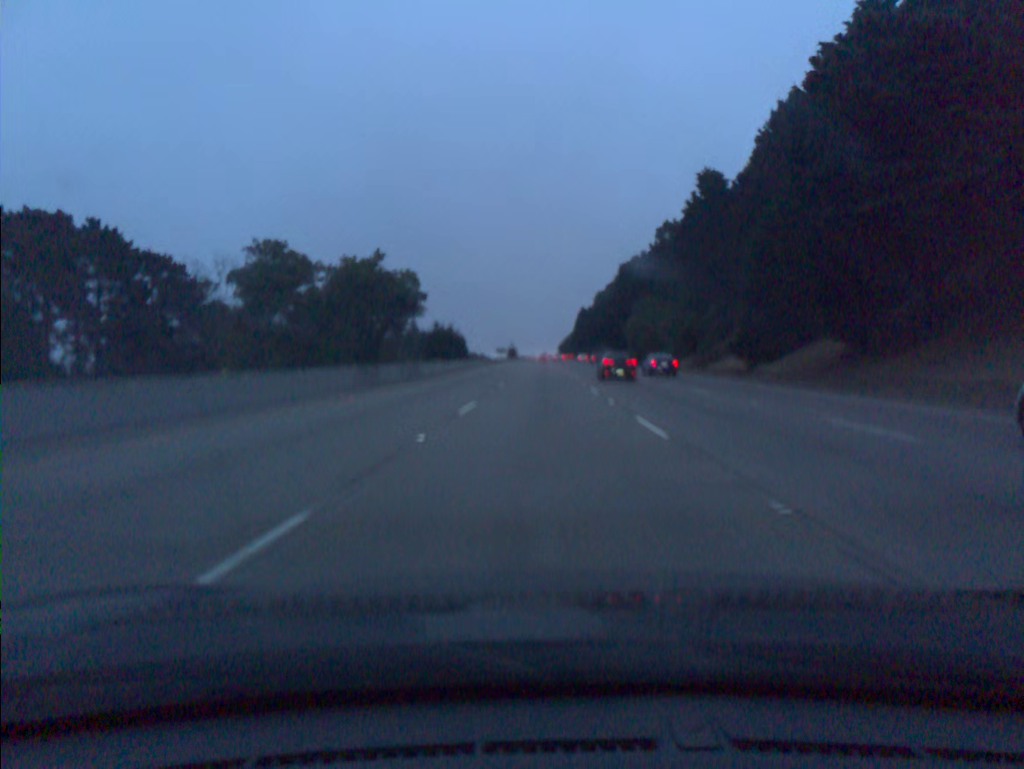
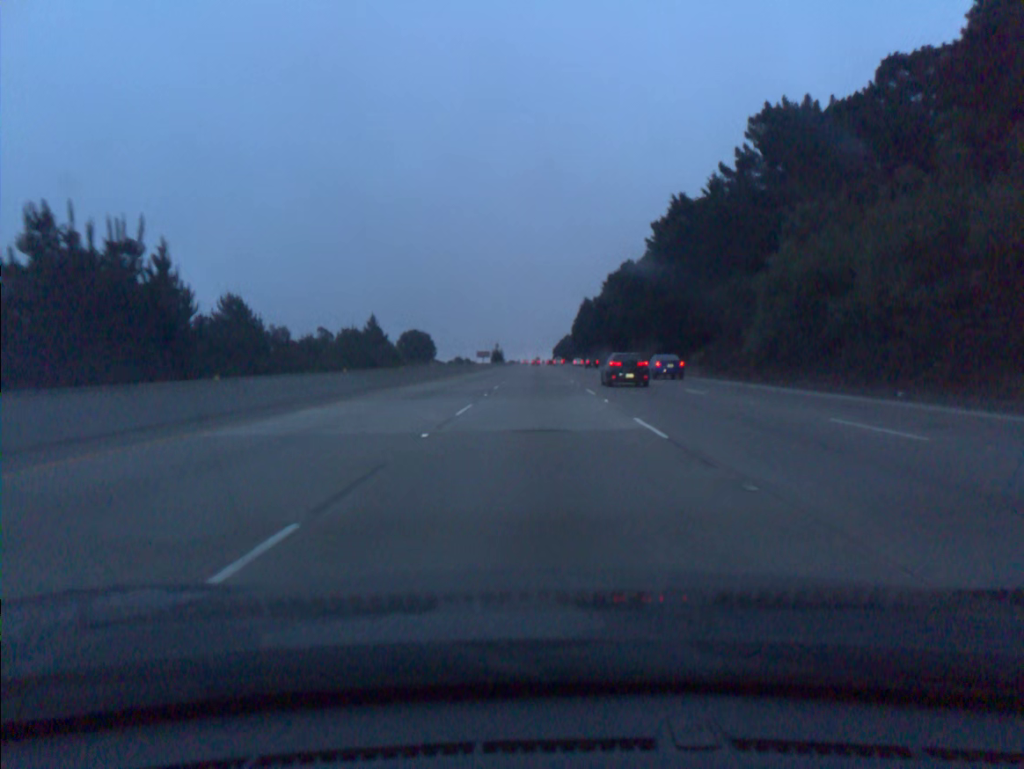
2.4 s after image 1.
(+0.3, +73.2) m; 0°
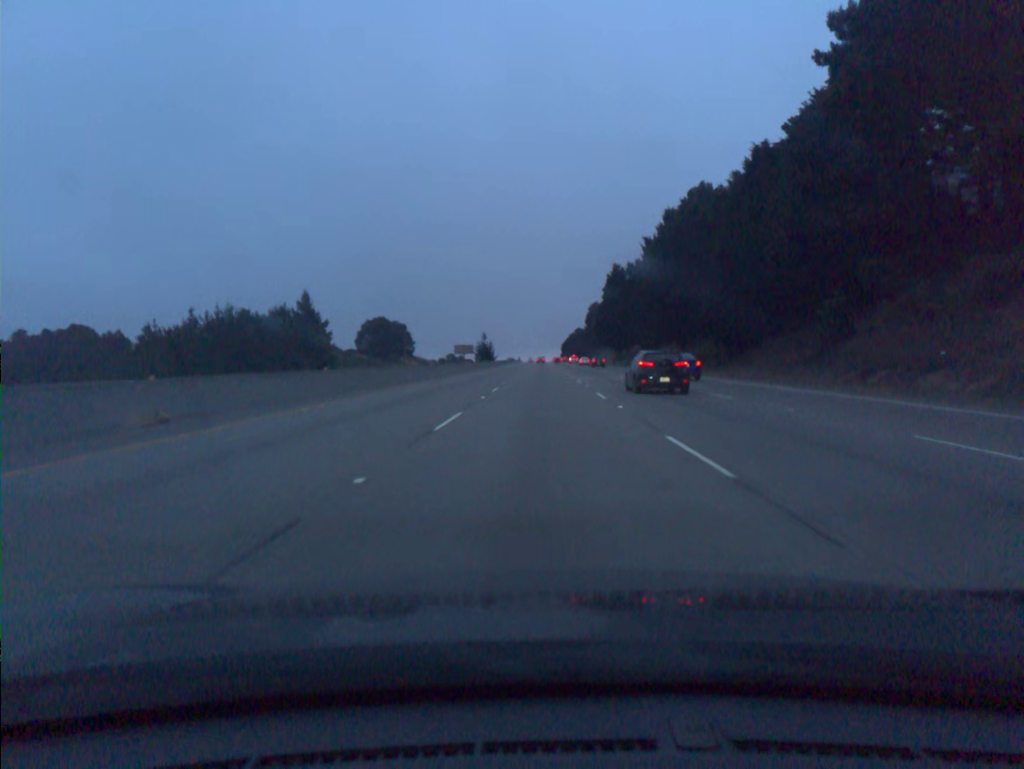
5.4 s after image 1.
(-0.2, +91.5) m; 0°
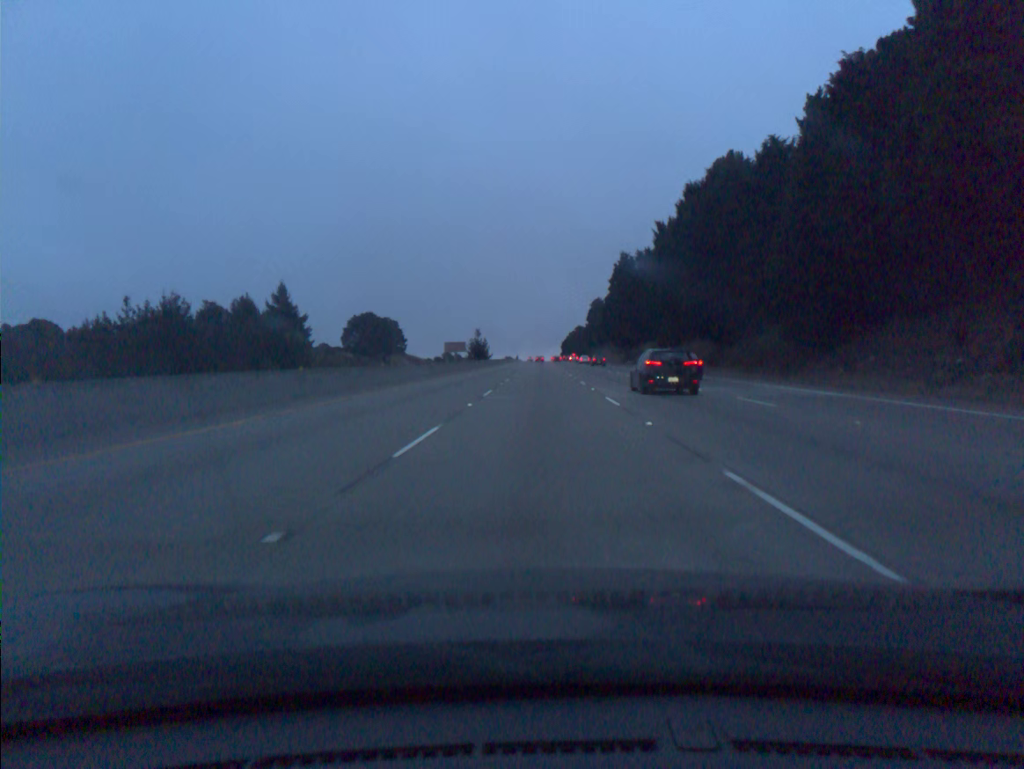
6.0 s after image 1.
(0.0, +18.3) m; 0°
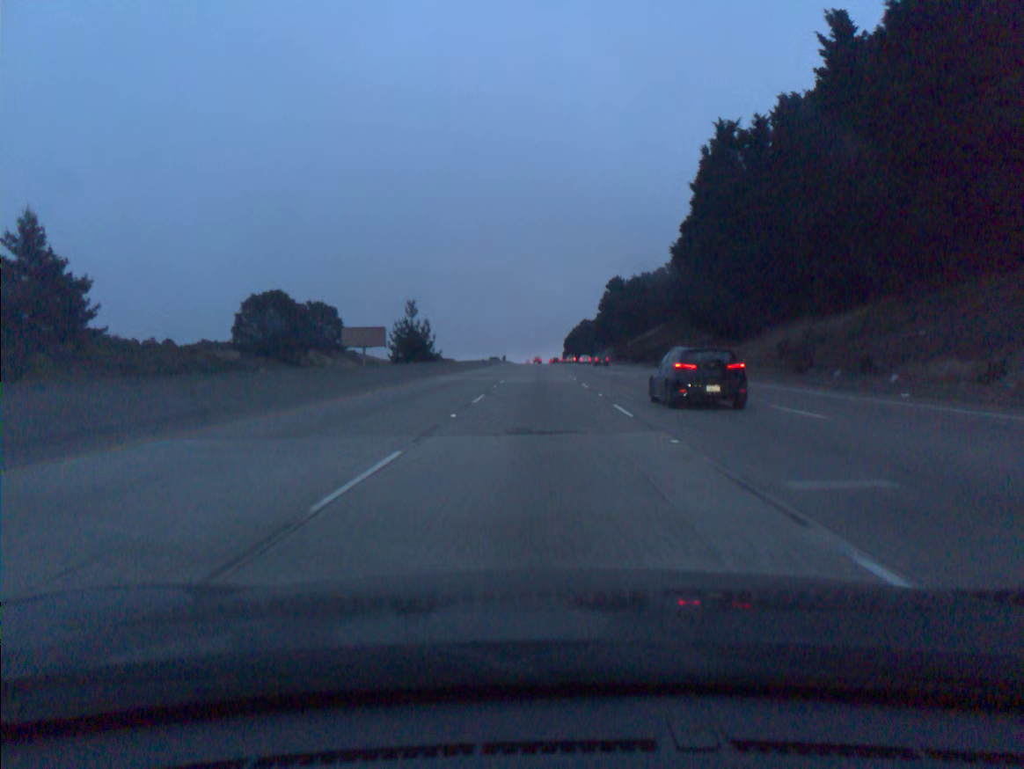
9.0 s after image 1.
(+0.1, +91.3) m; 0°
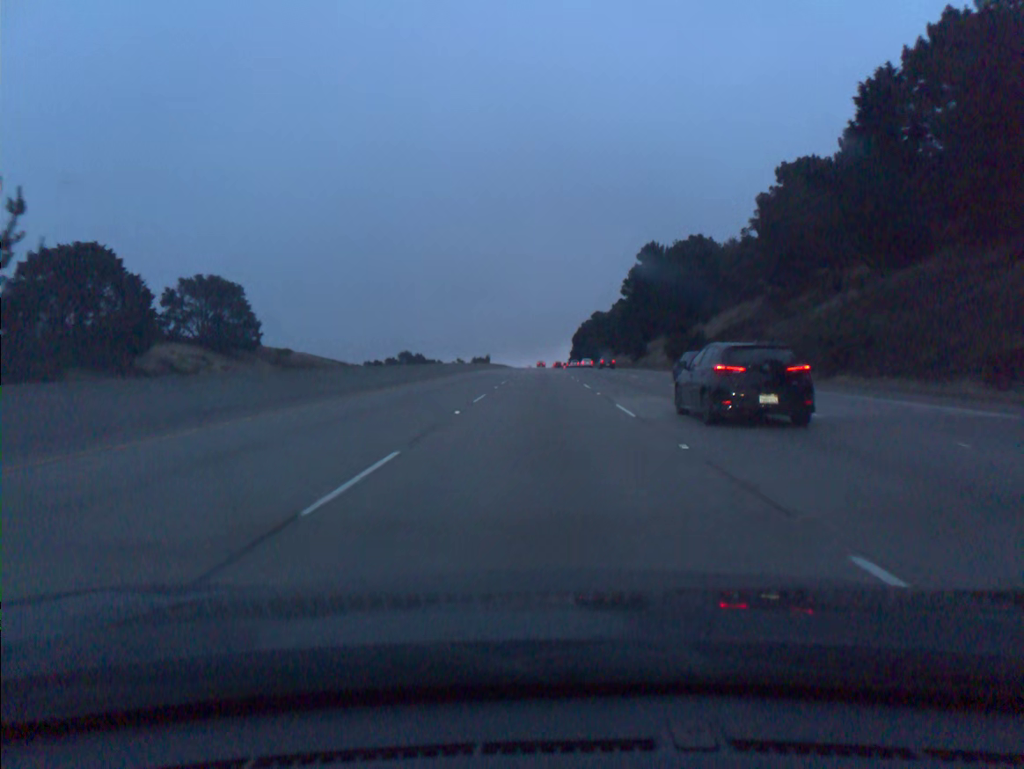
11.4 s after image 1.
(-0.1, +73.0) m; 0°
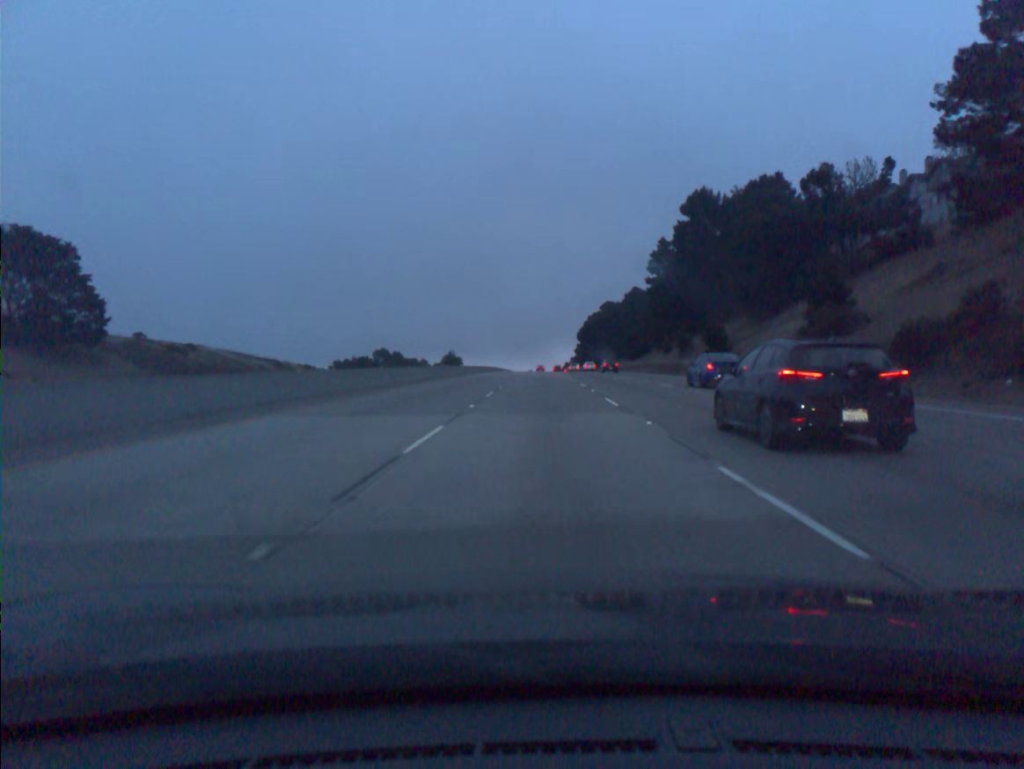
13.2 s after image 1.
(0.0, +54.9) m; 0°
